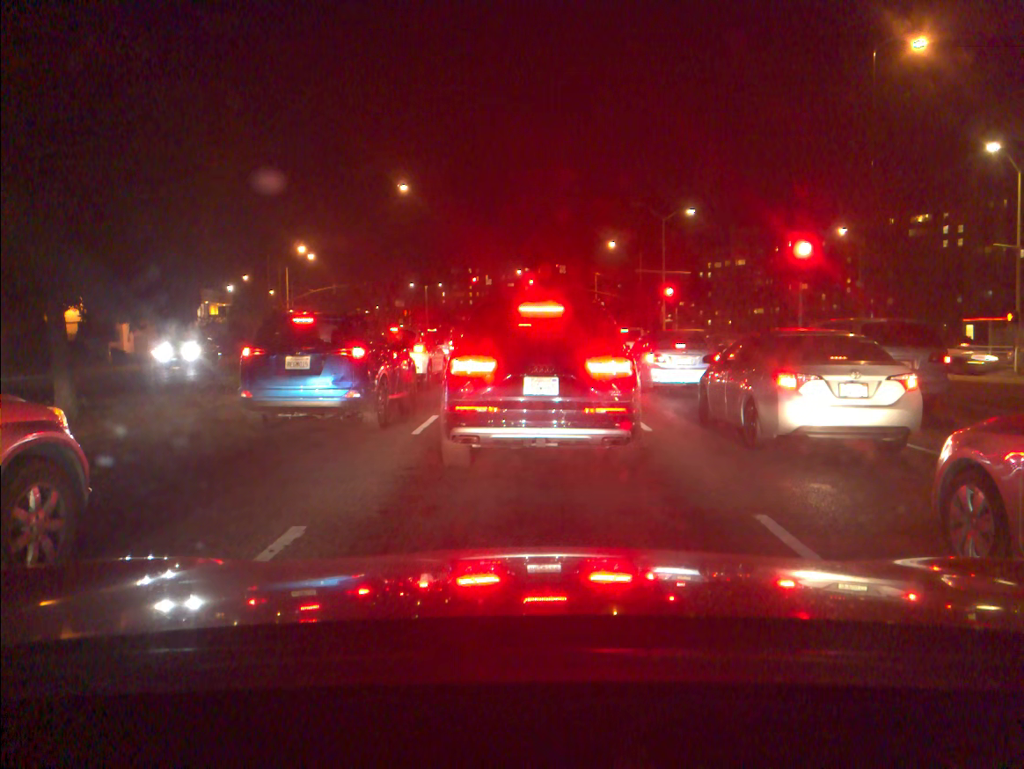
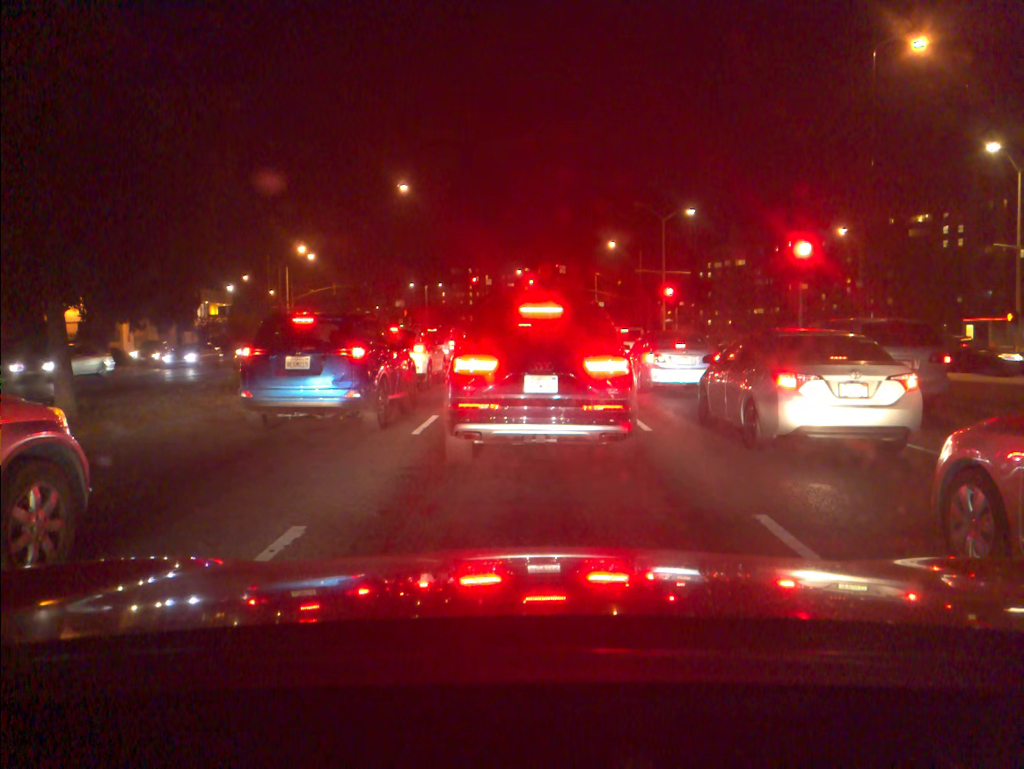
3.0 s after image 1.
(0.0, 0.0) m; 0°
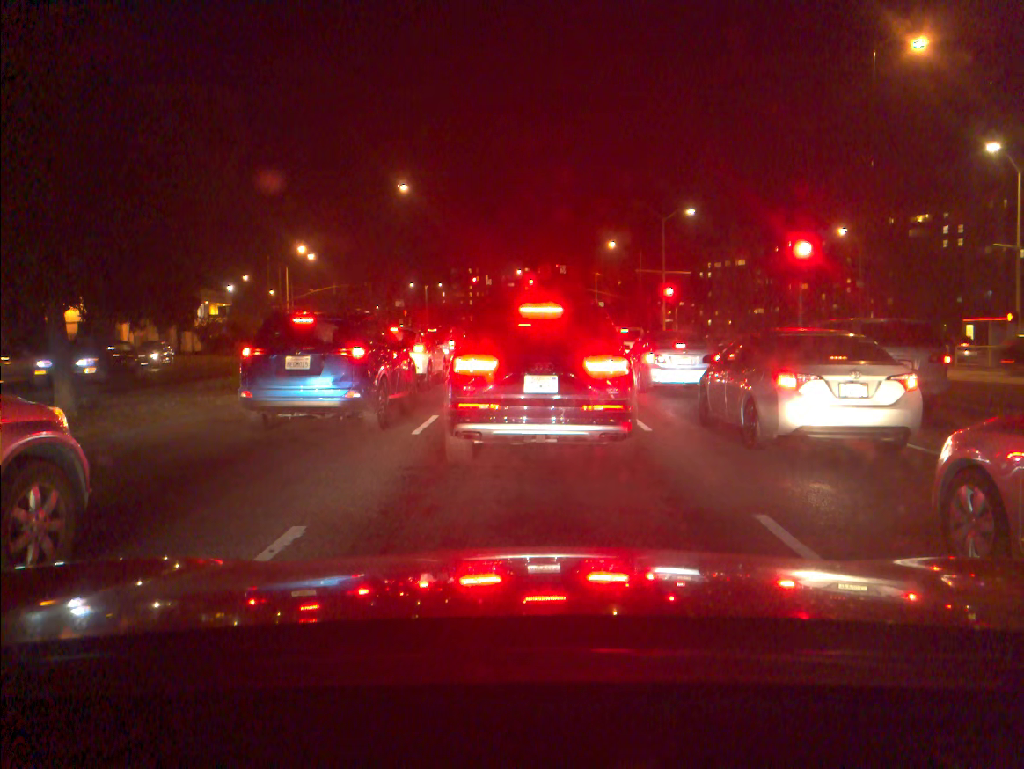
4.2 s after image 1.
(0.0, 0.0) m; 0°
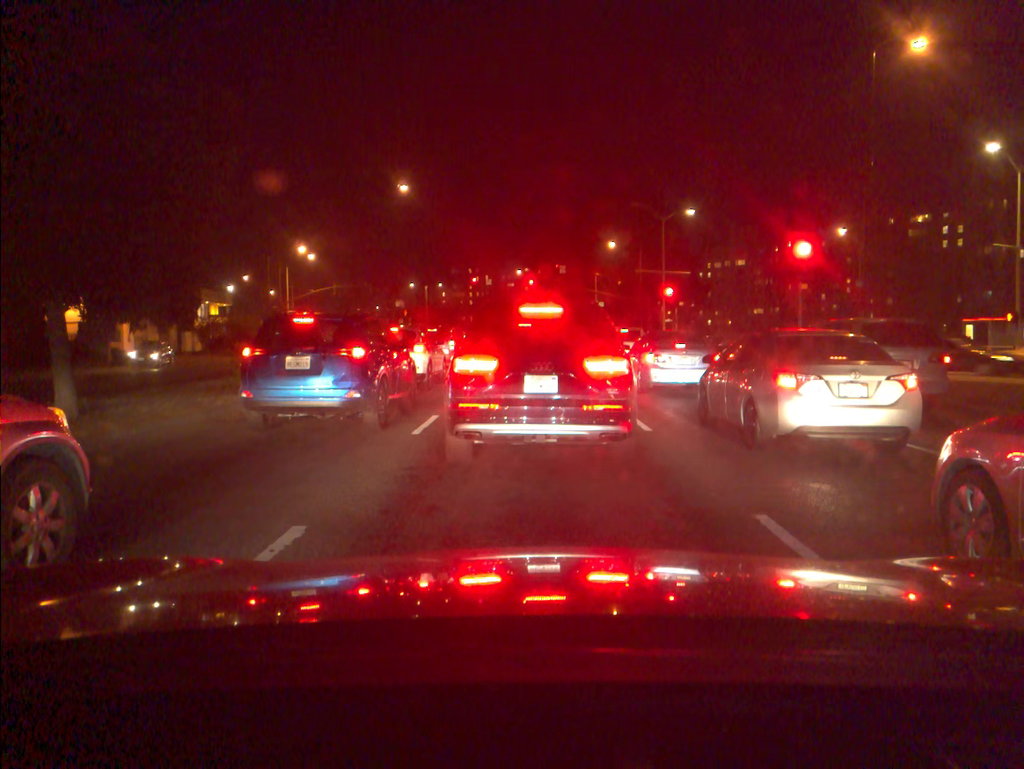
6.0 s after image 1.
(0.0, 0.0) m; 0°
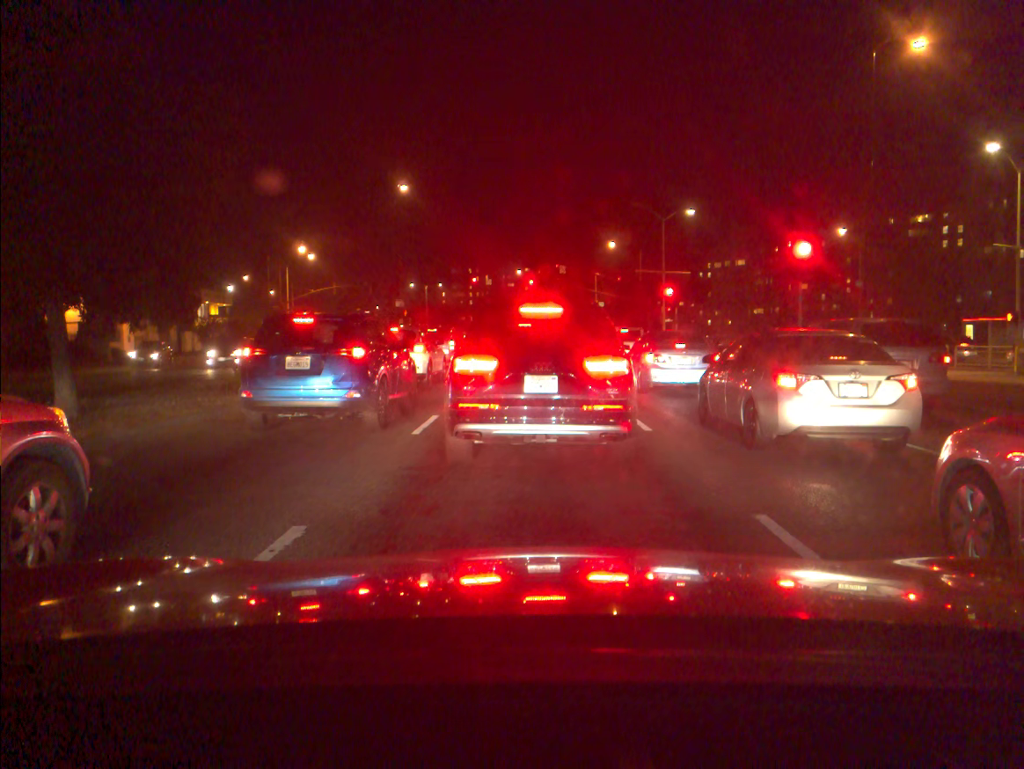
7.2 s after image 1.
(0.0, 0.0) m; 0°
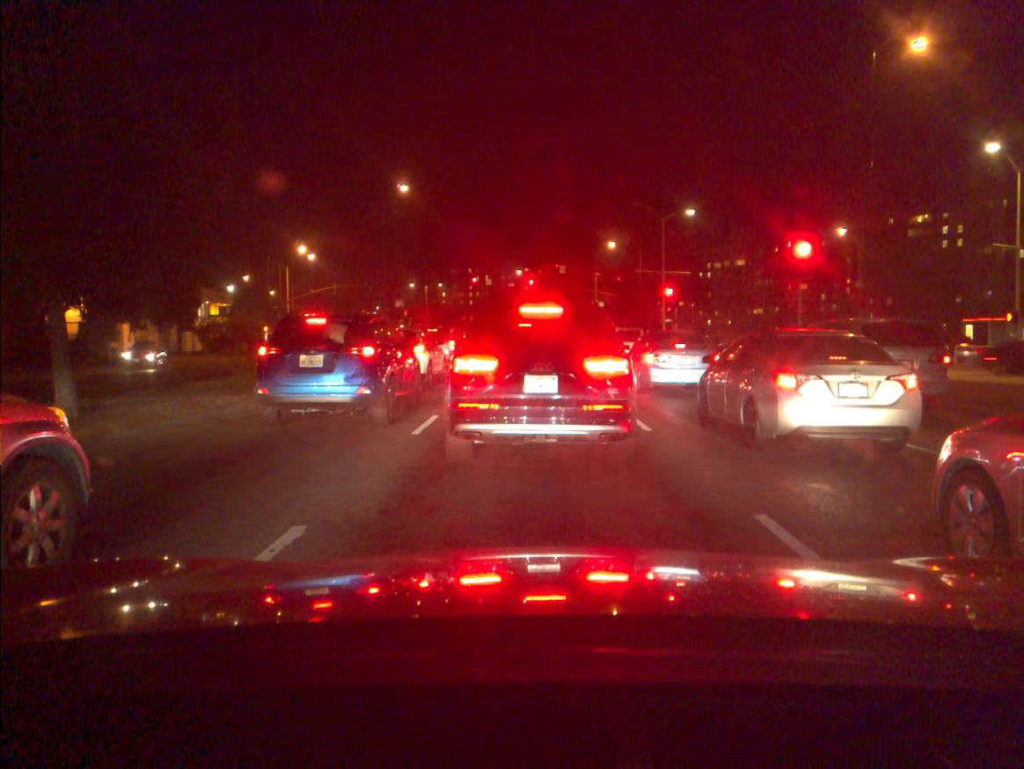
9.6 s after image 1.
(0.0, 0.0) m; 0°
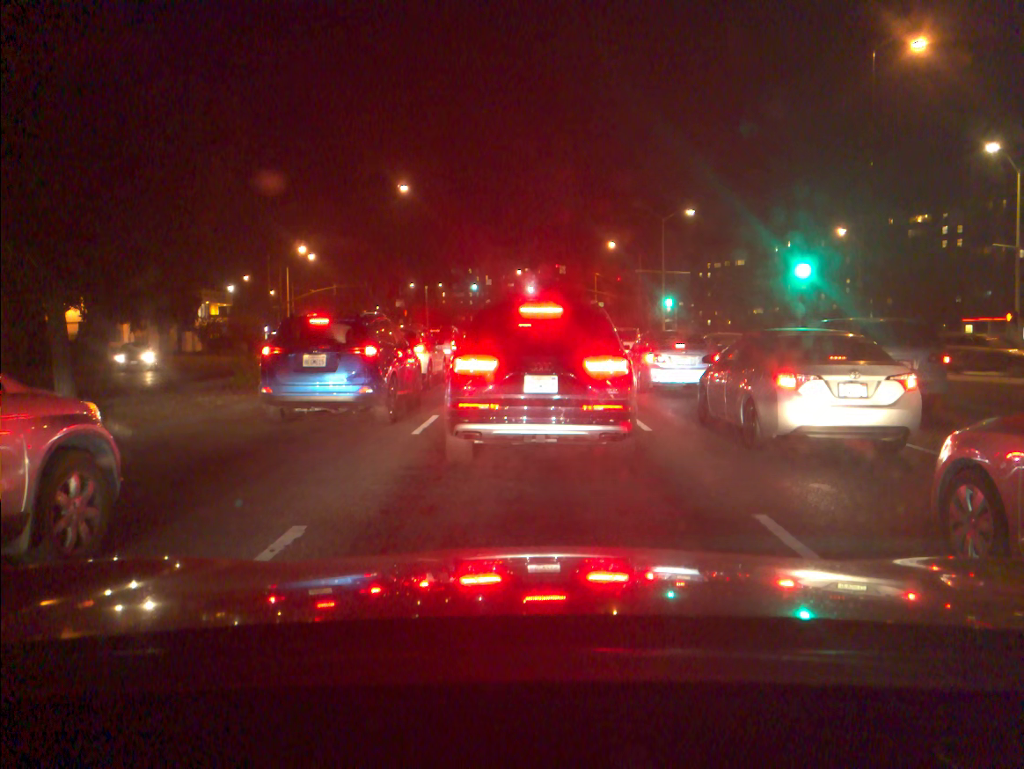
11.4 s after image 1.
(0.0, 0.0) m; 0°
